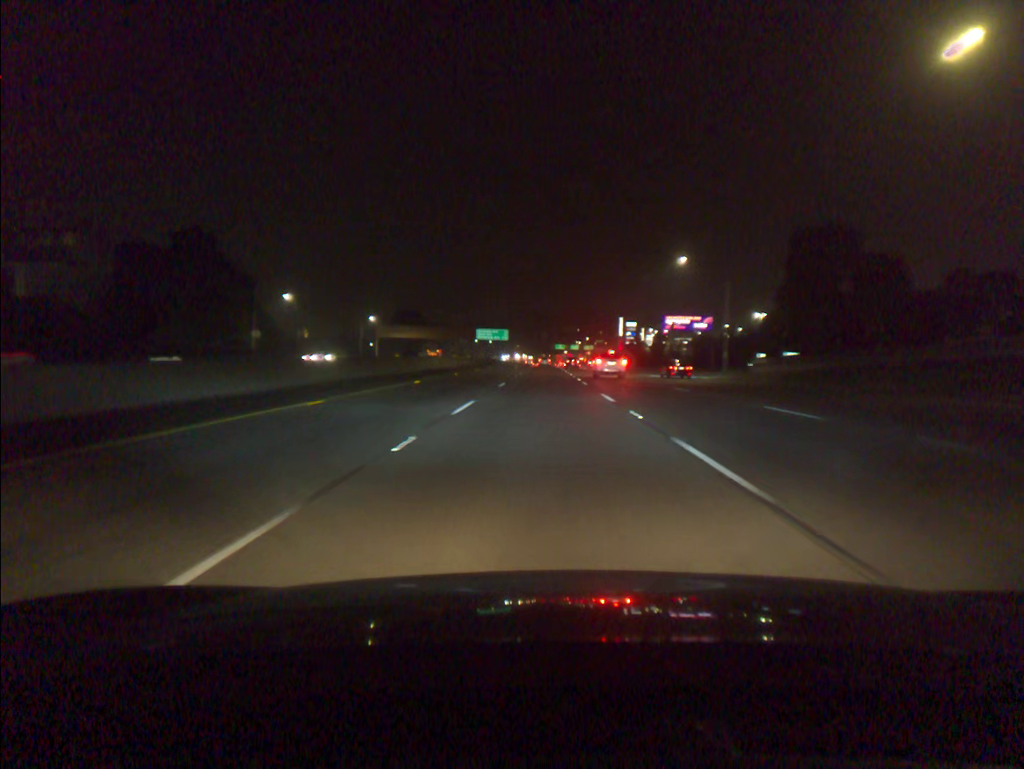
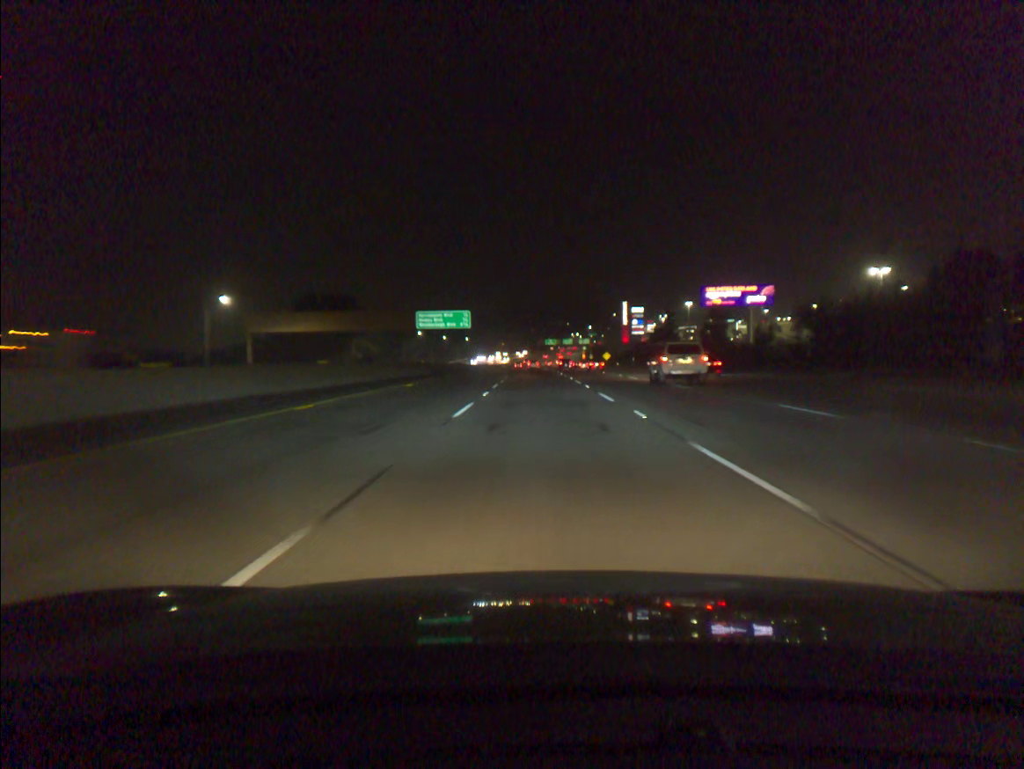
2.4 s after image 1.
(+0.2, +73.6) m; +1°
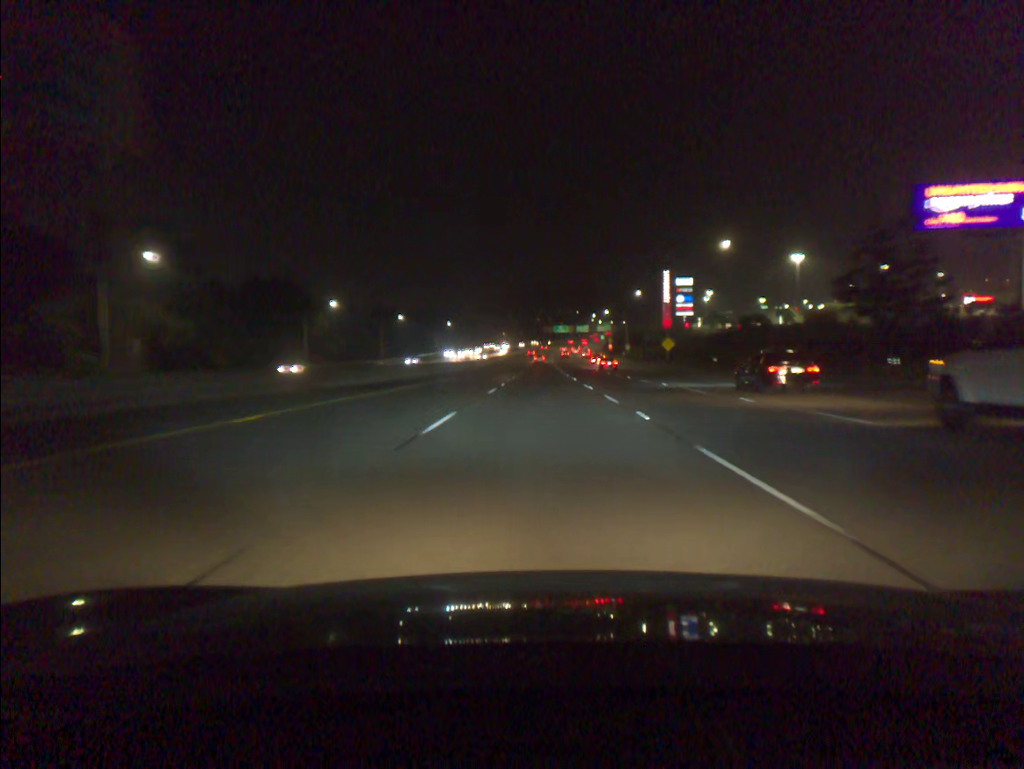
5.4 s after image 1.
(-0.6, +91.2) m; 0°
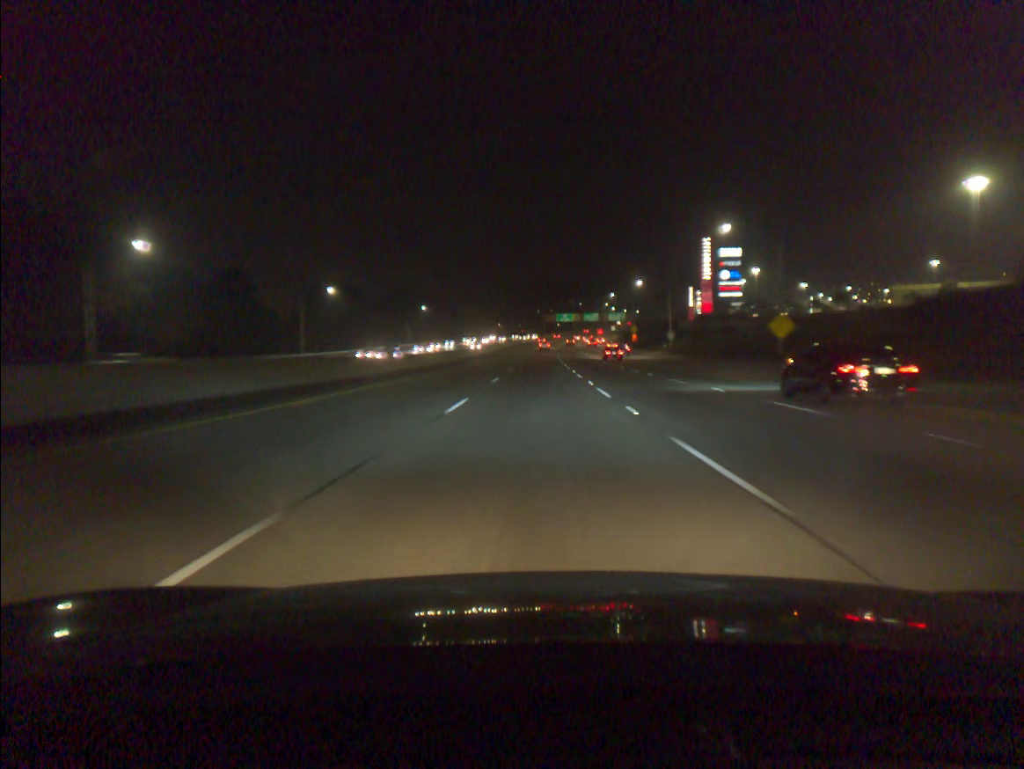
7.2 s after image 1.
(+0.1, +54.8) m; 0°
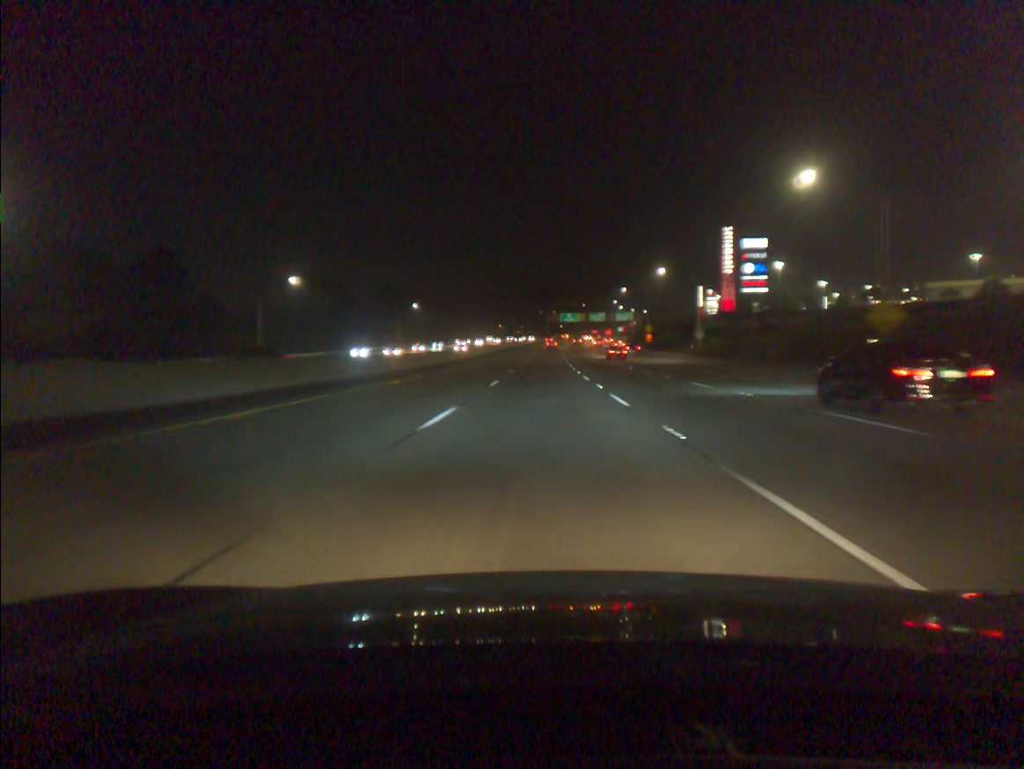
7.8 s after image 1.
(0.0, +18.3) m; 0°
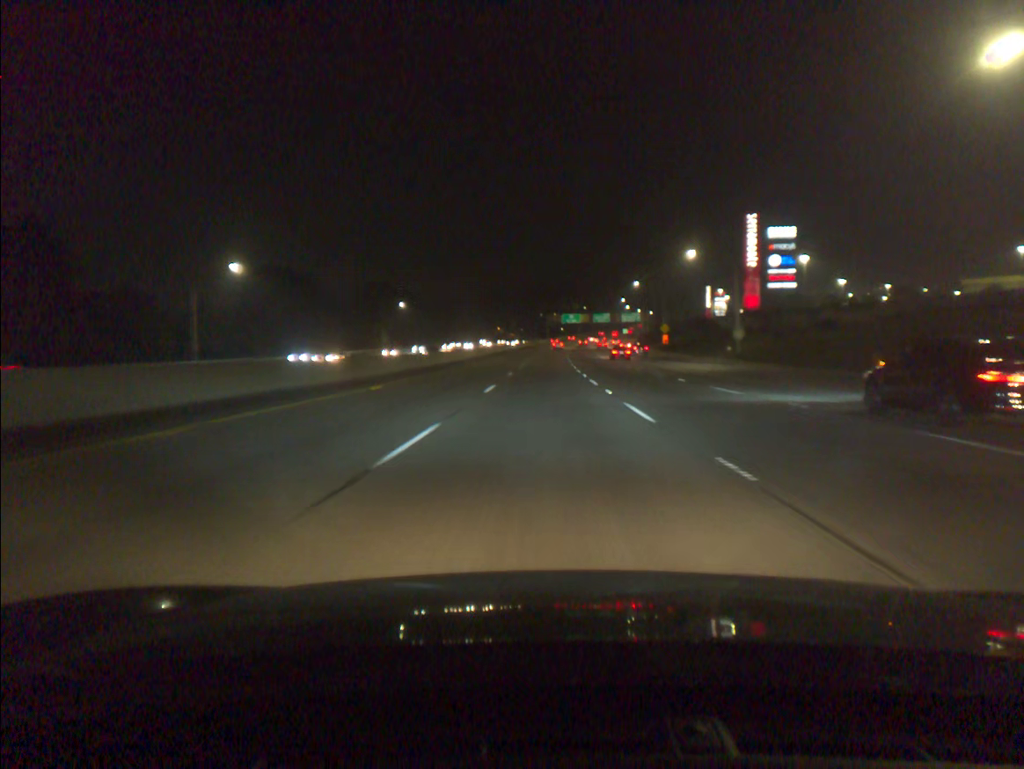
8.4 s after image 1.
(0.0, +18.3) m; 0°
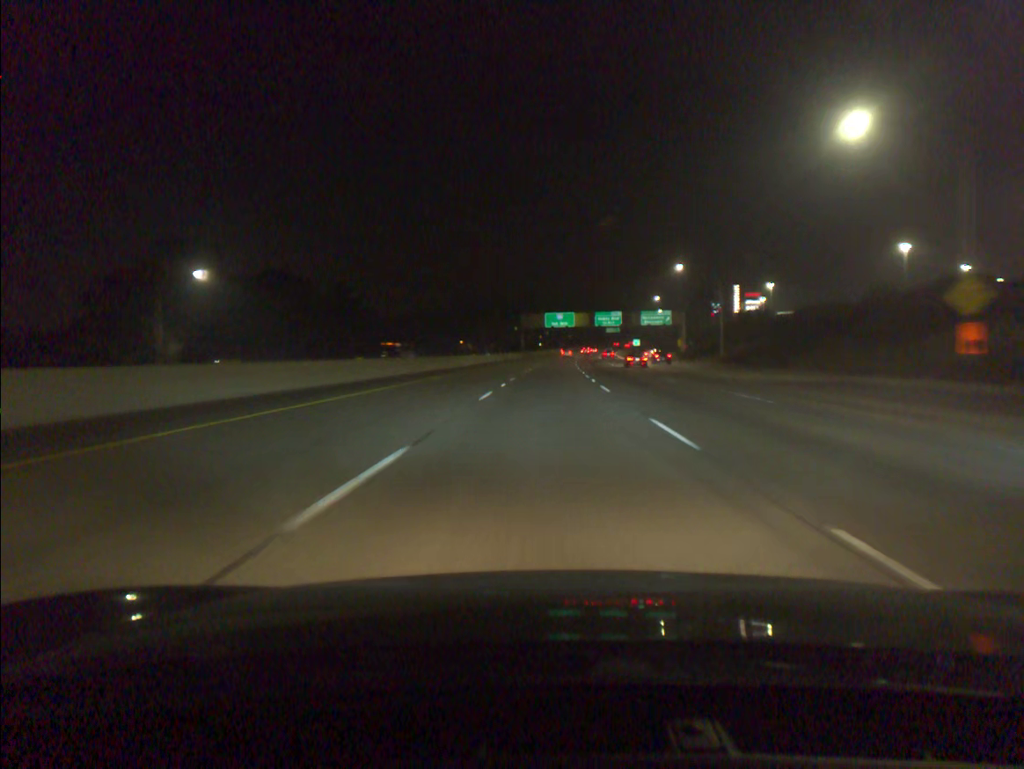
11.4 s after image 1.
(+1.1, +91.0) m; +2°
